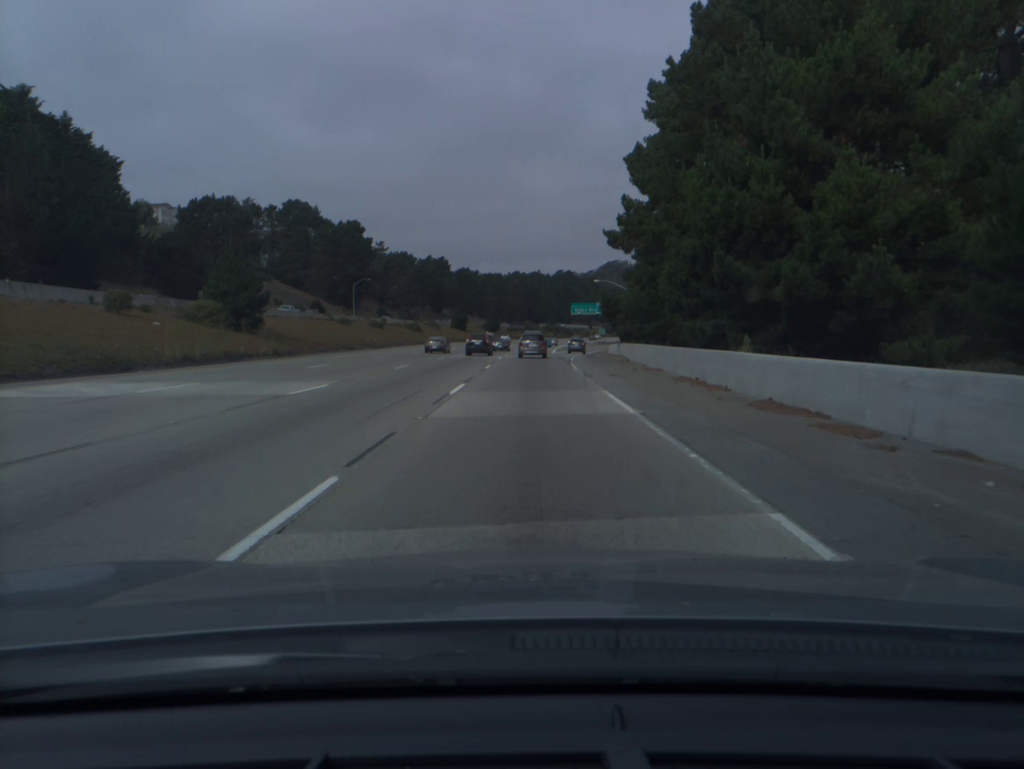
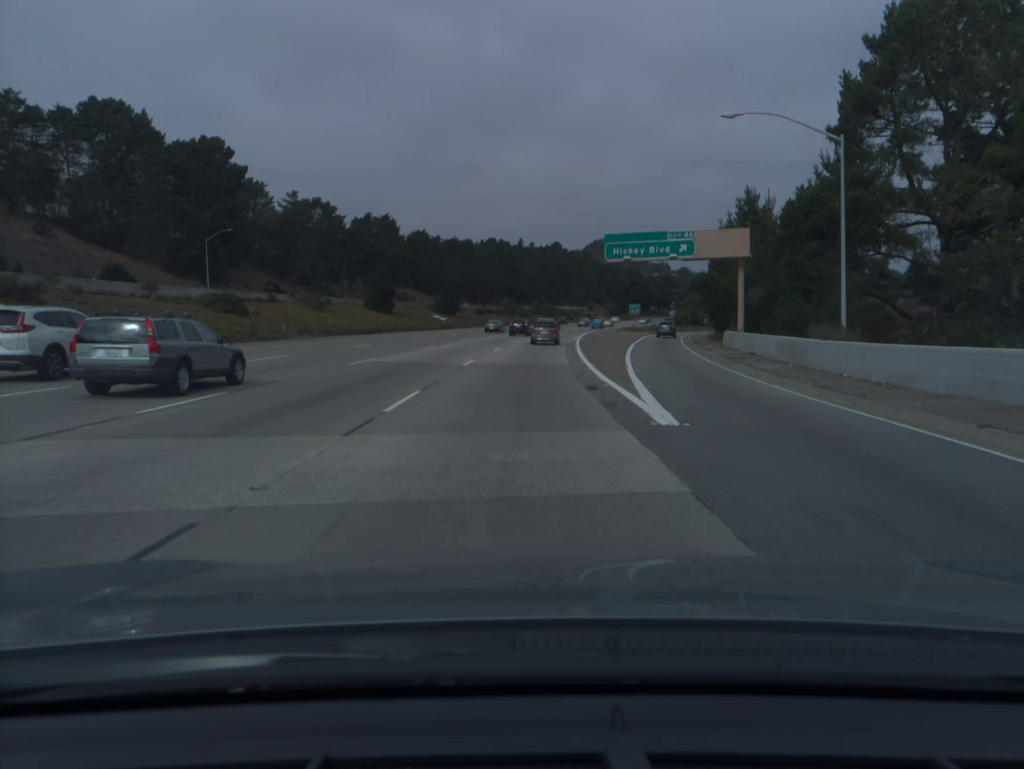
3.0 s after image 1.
(+0.8, +78.6) m; +1°
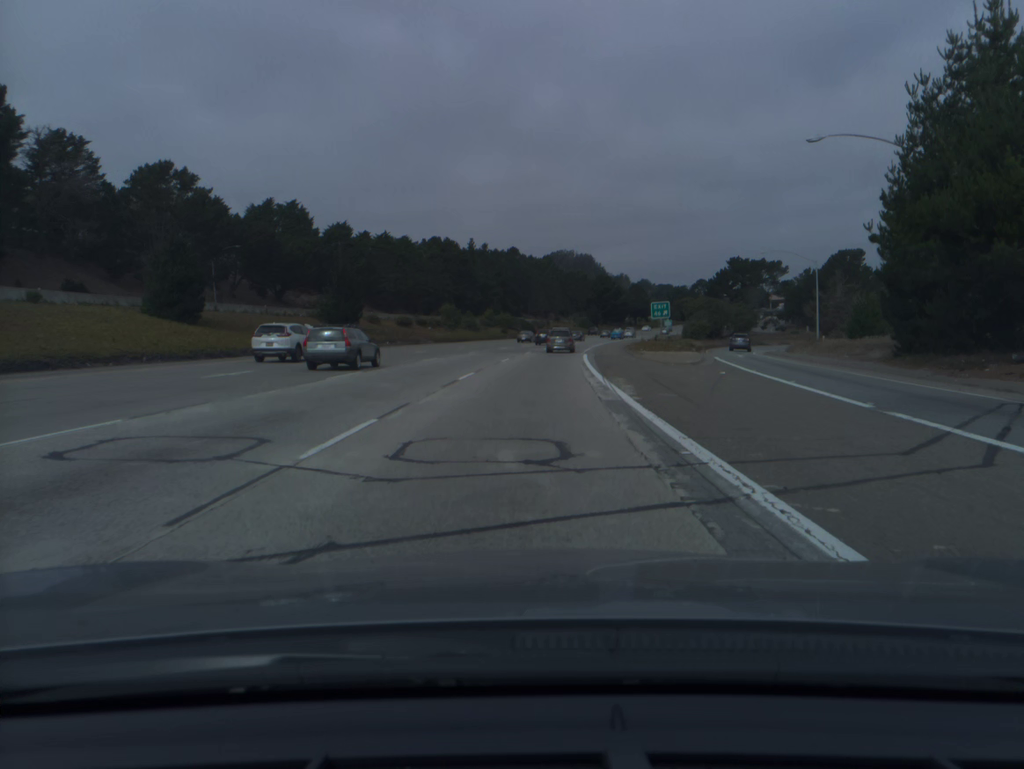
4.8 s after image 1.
(+1.0, +47.4) m; +3°
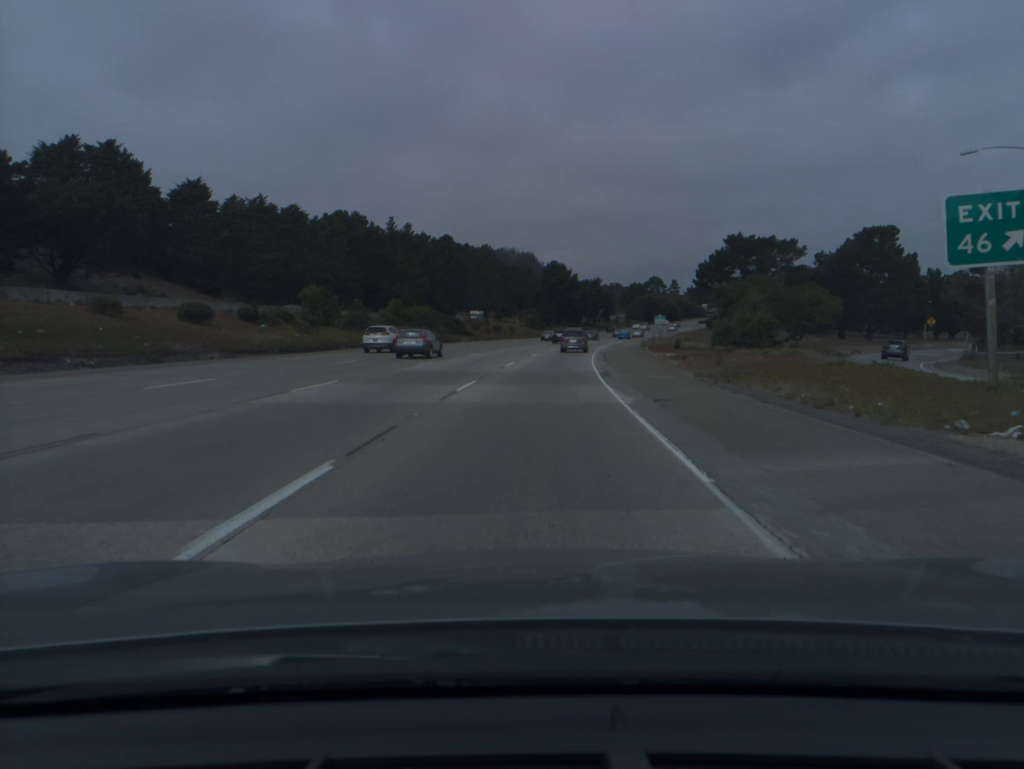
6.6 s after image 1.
(+1.7, +47.7) m; +4°
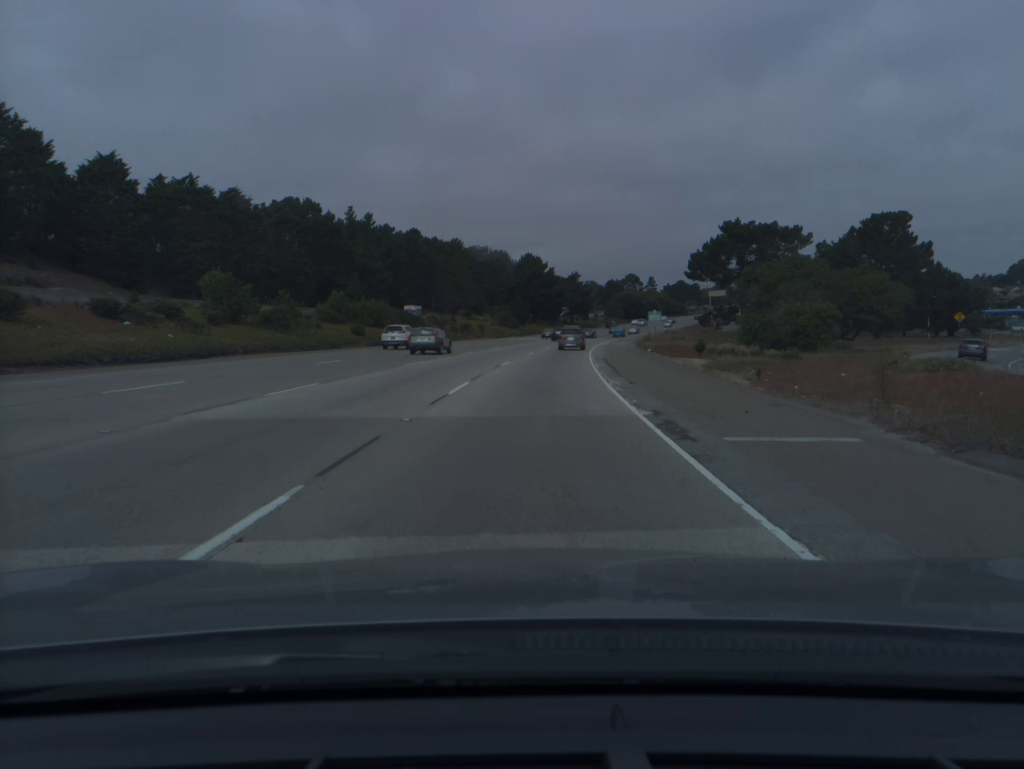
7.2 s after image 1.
(+0.3, +16.0) m; +2°
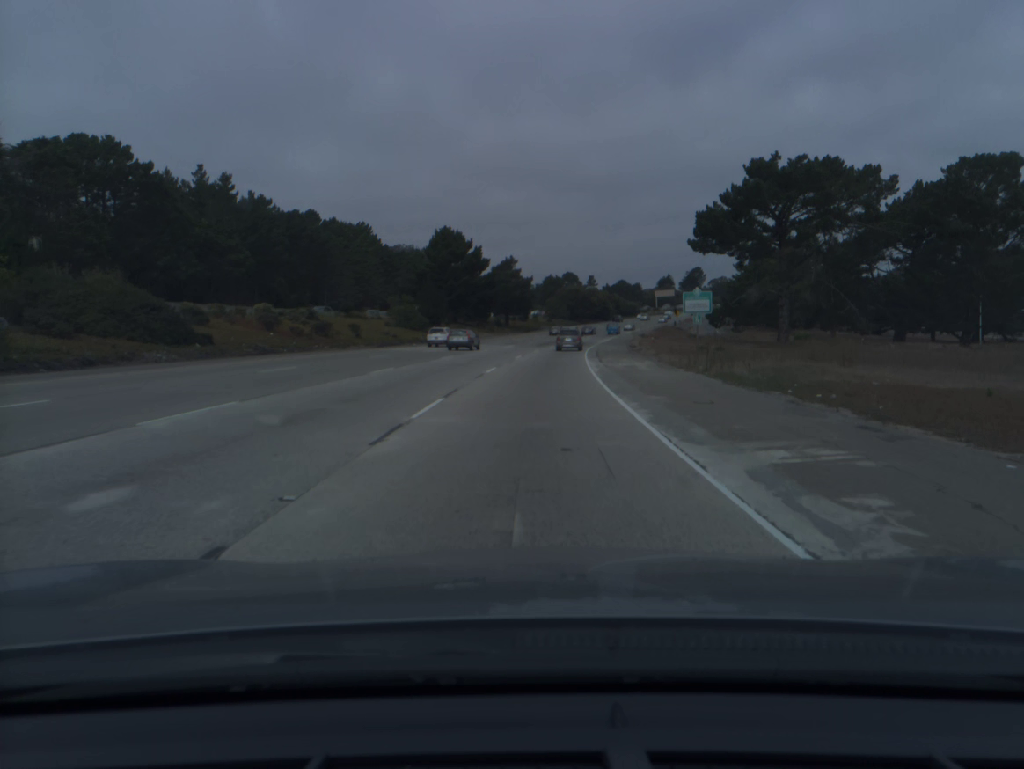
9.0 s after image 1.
(+2.1, +48.3) m; +5°
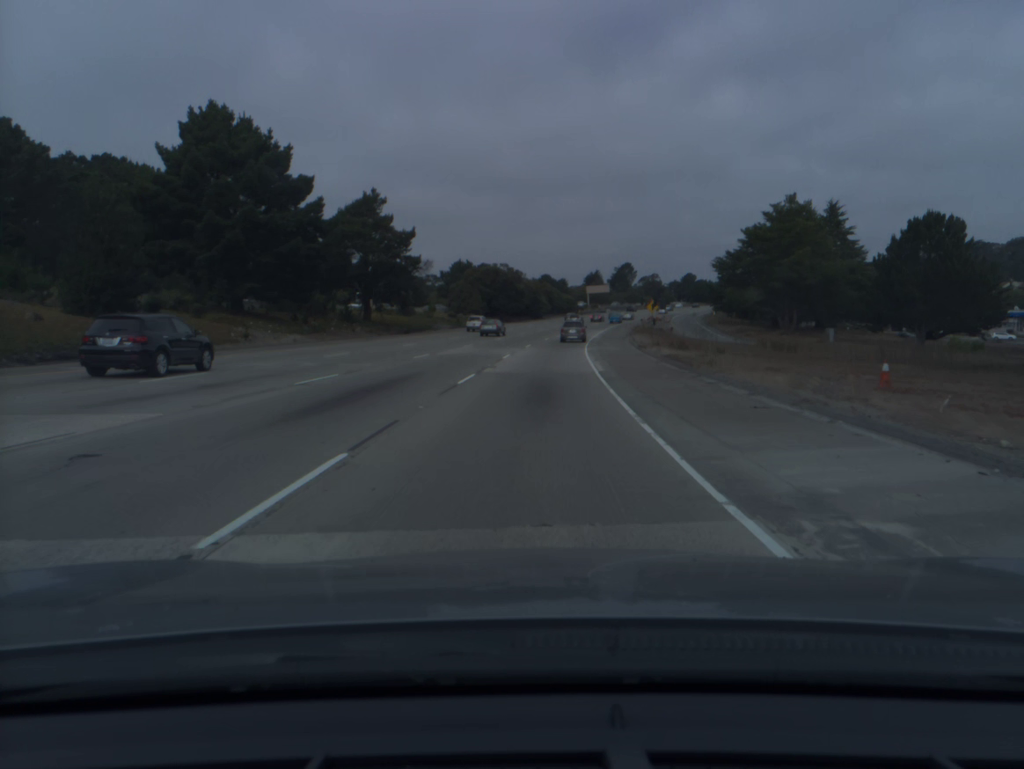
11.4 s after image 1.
(+3.6, +64.9) m; +6°
